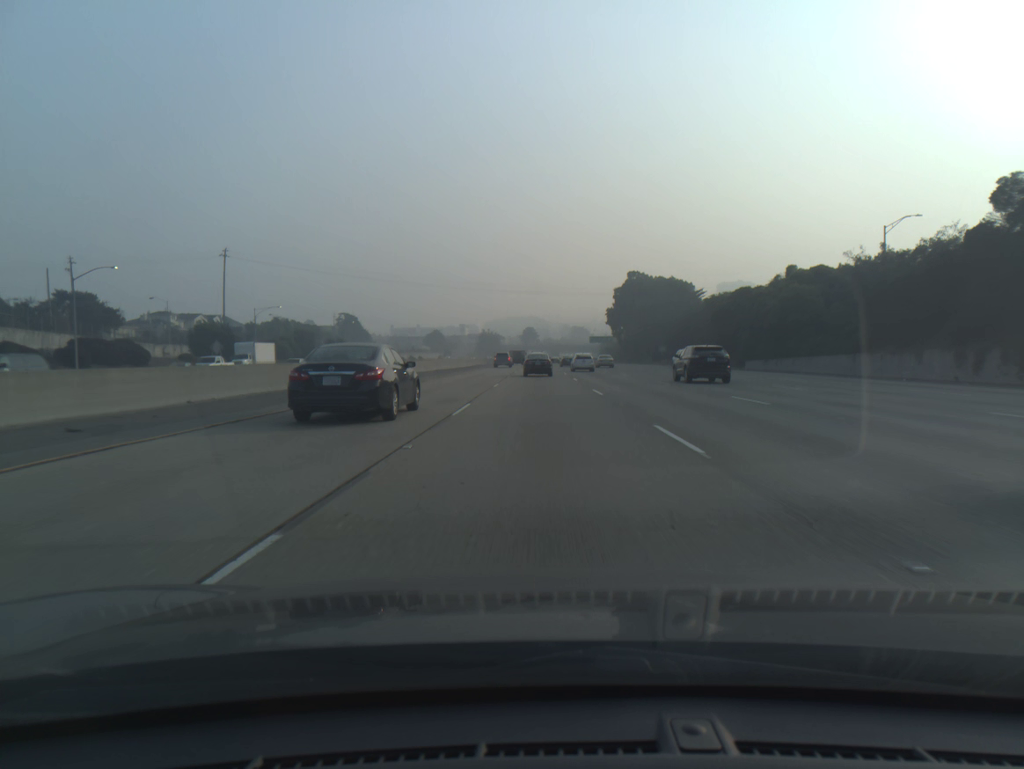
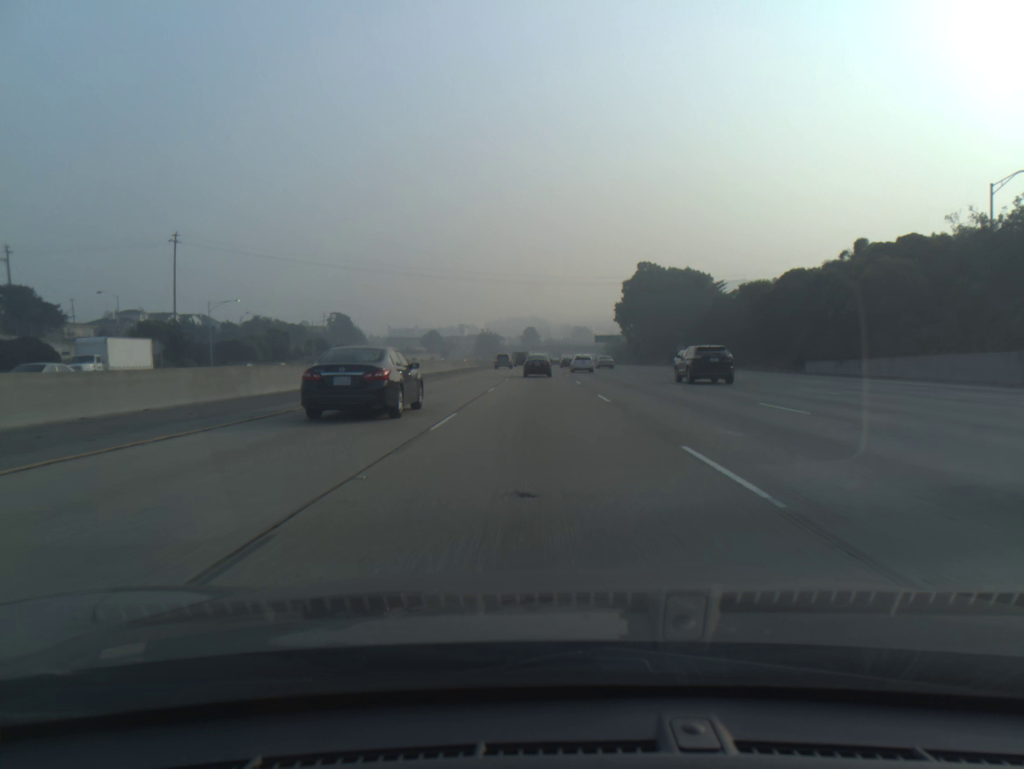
(0.0, +17.5) m; 0°
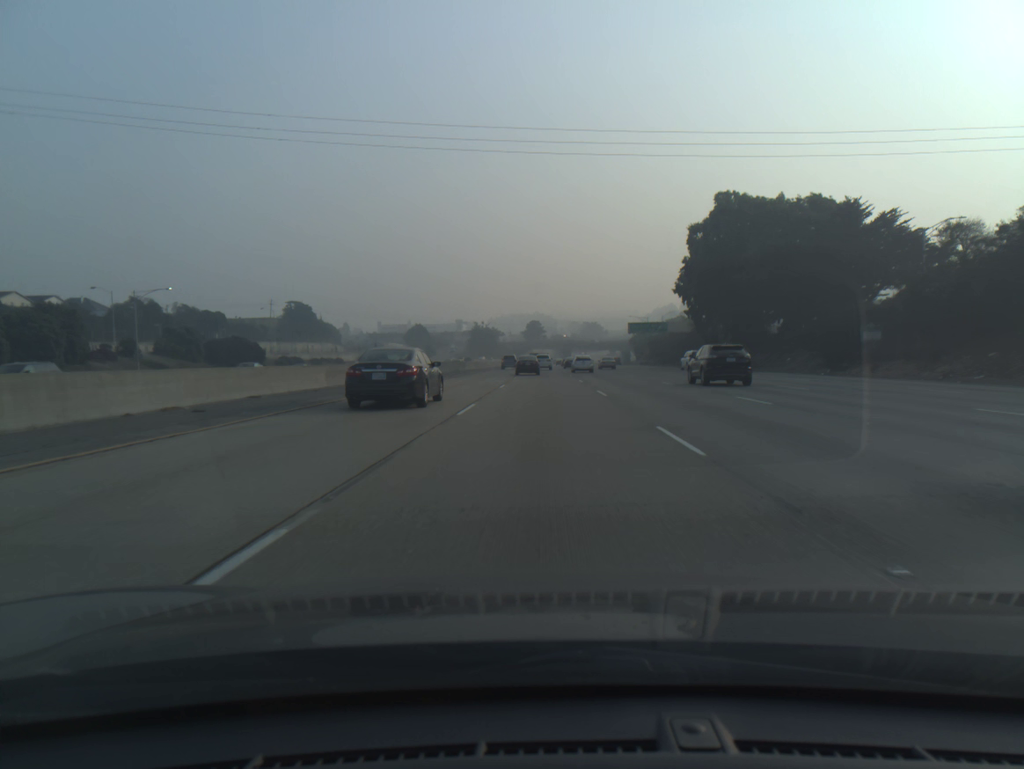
(-0.3, +70.0) m; -1°
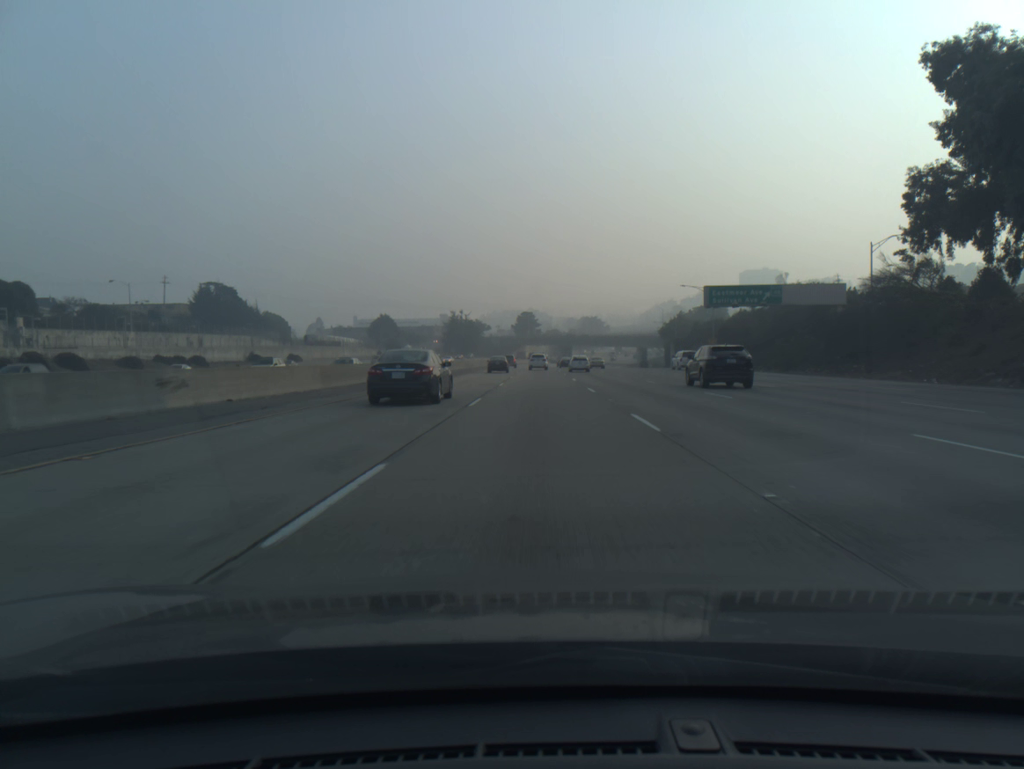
(+0.2, +69.9) m; 0°
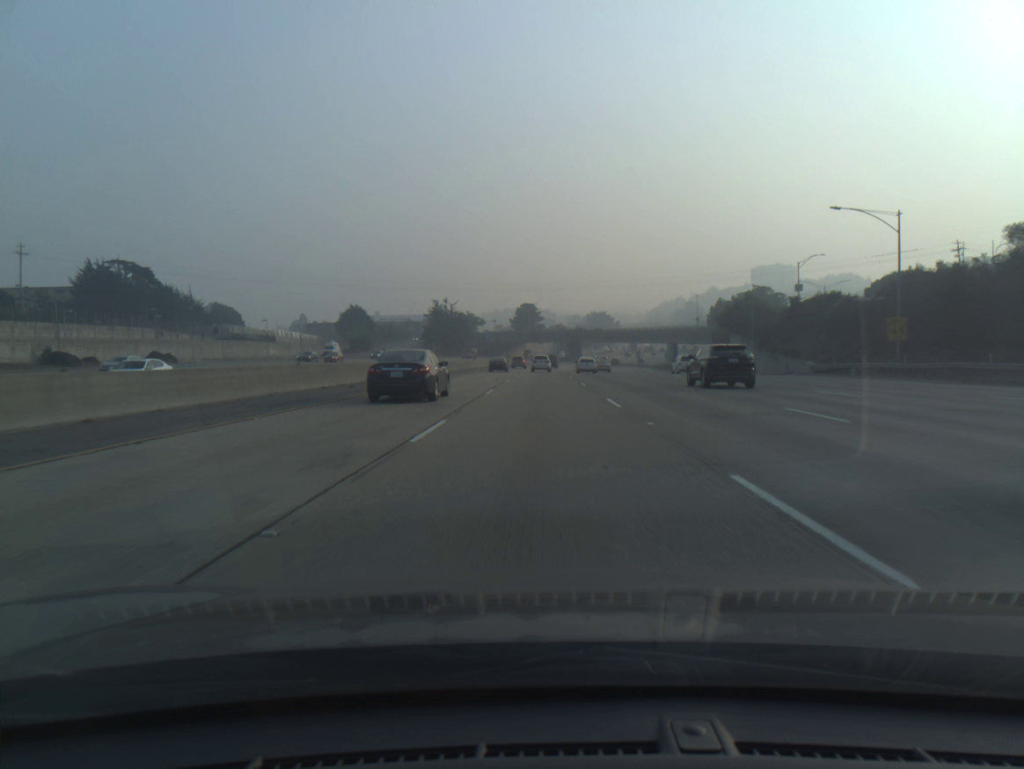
(0.0, +52.5) m; 0°
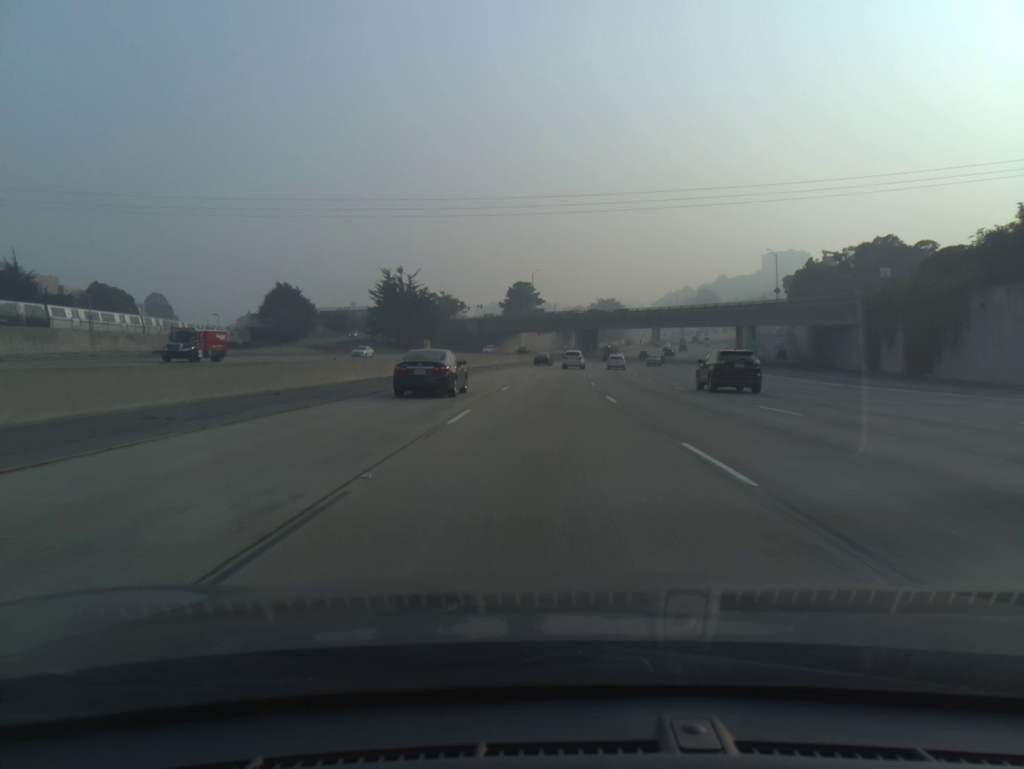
(-0.1, +69.8) m; 0°
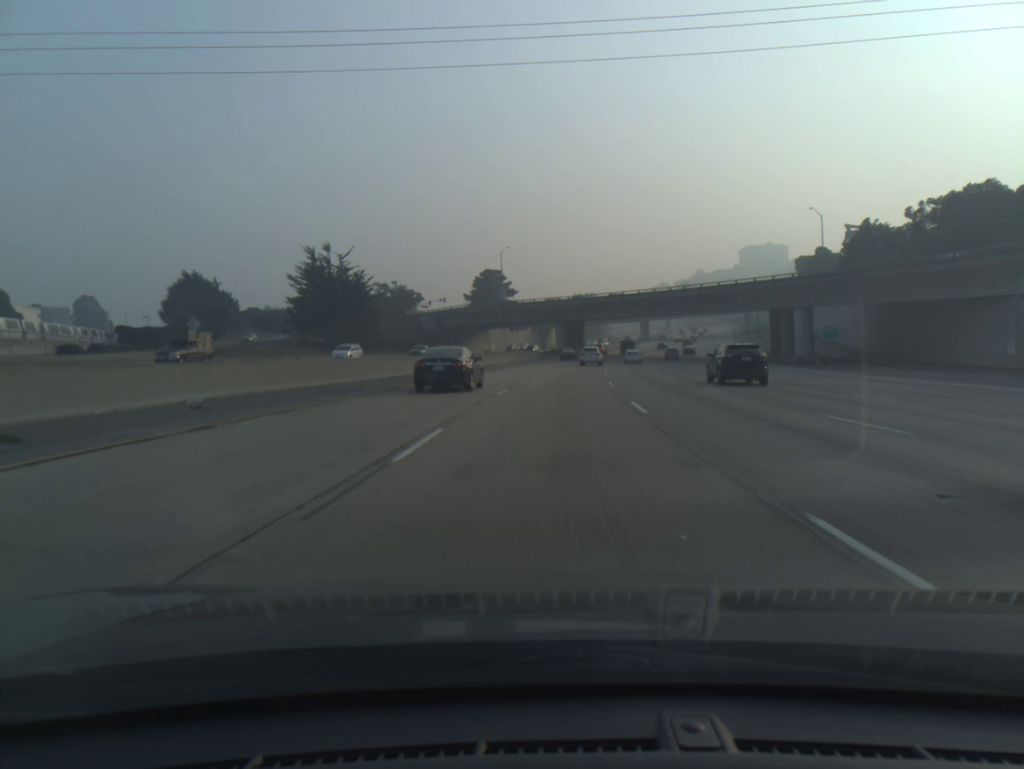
(+0.4, +34.8) m; +2°
